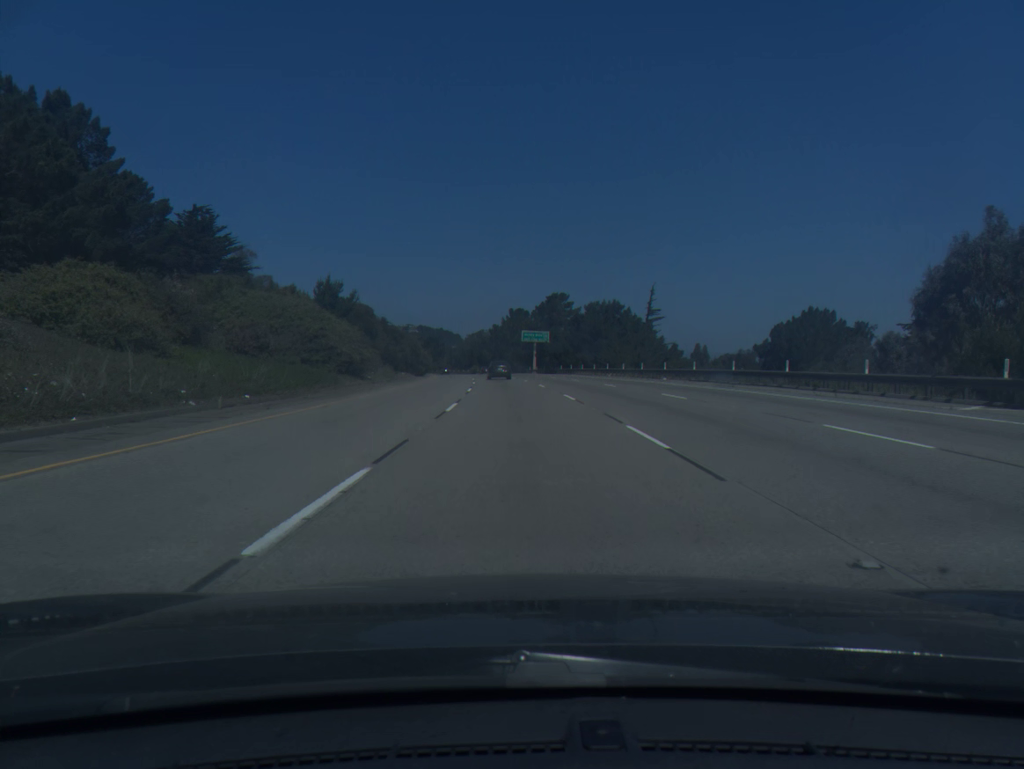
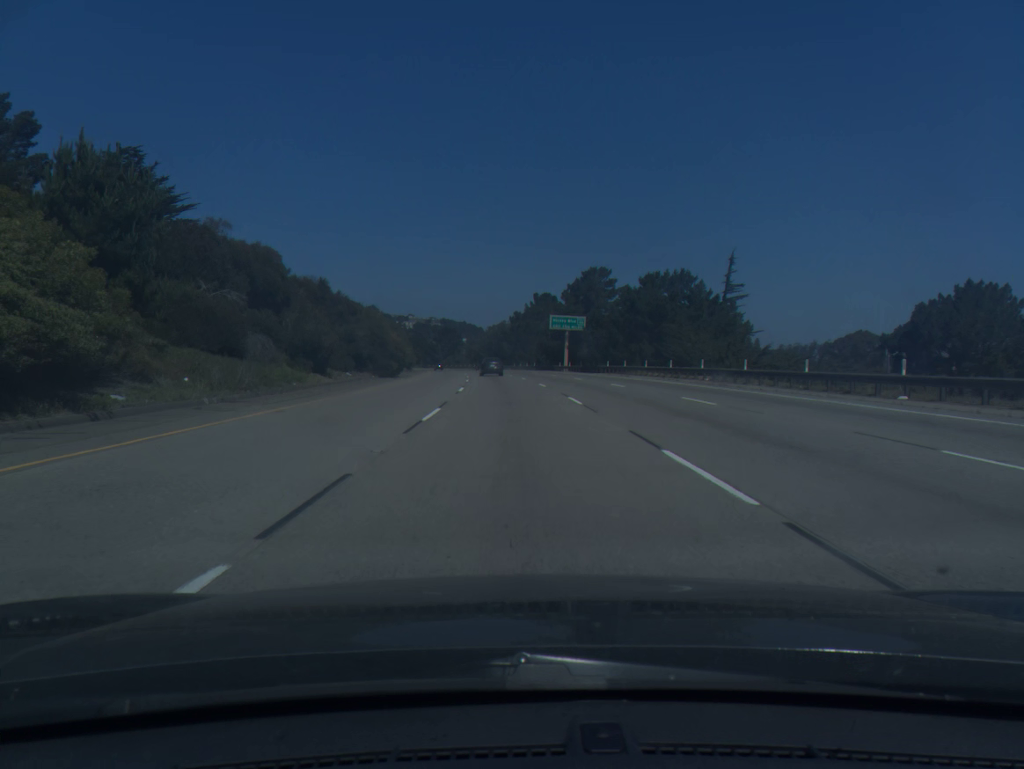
(-0.4, +33.4) m; -2°
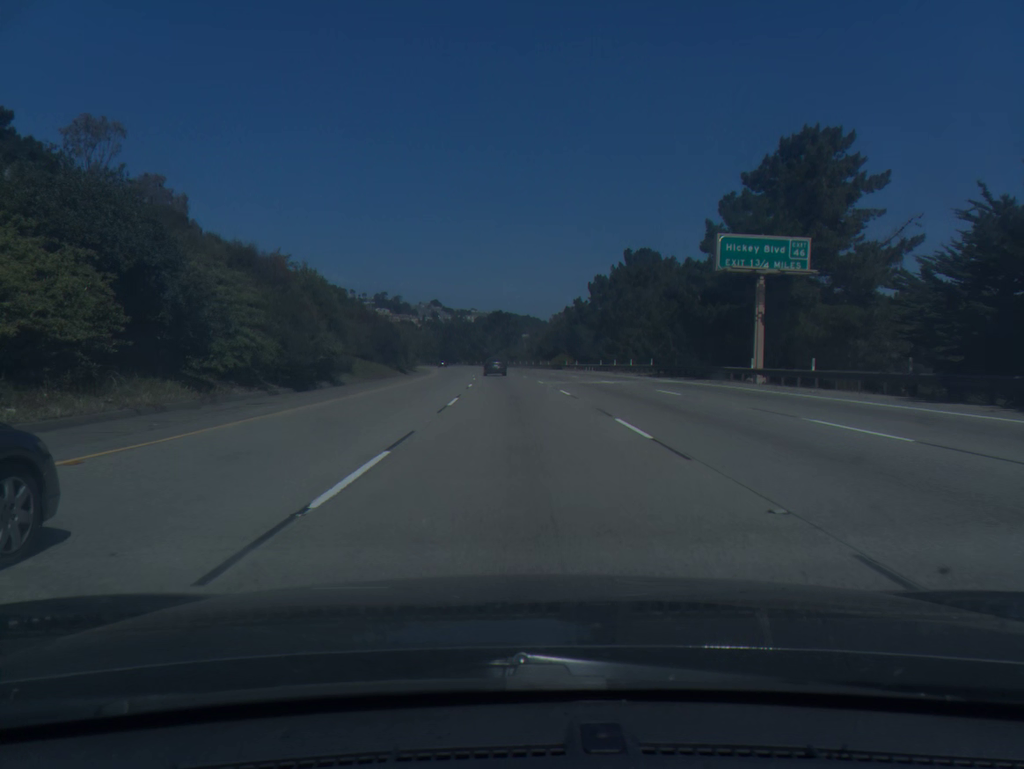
(-2.6, +67.5) m; -5°
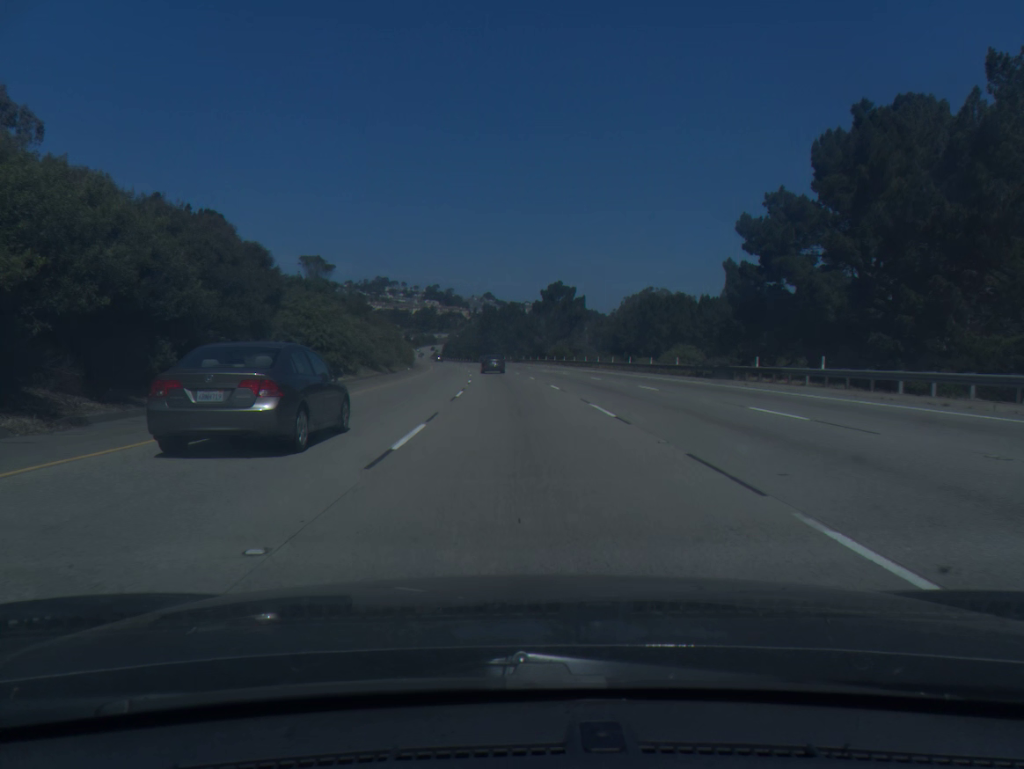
(-2.4, +68.6) m; -4°
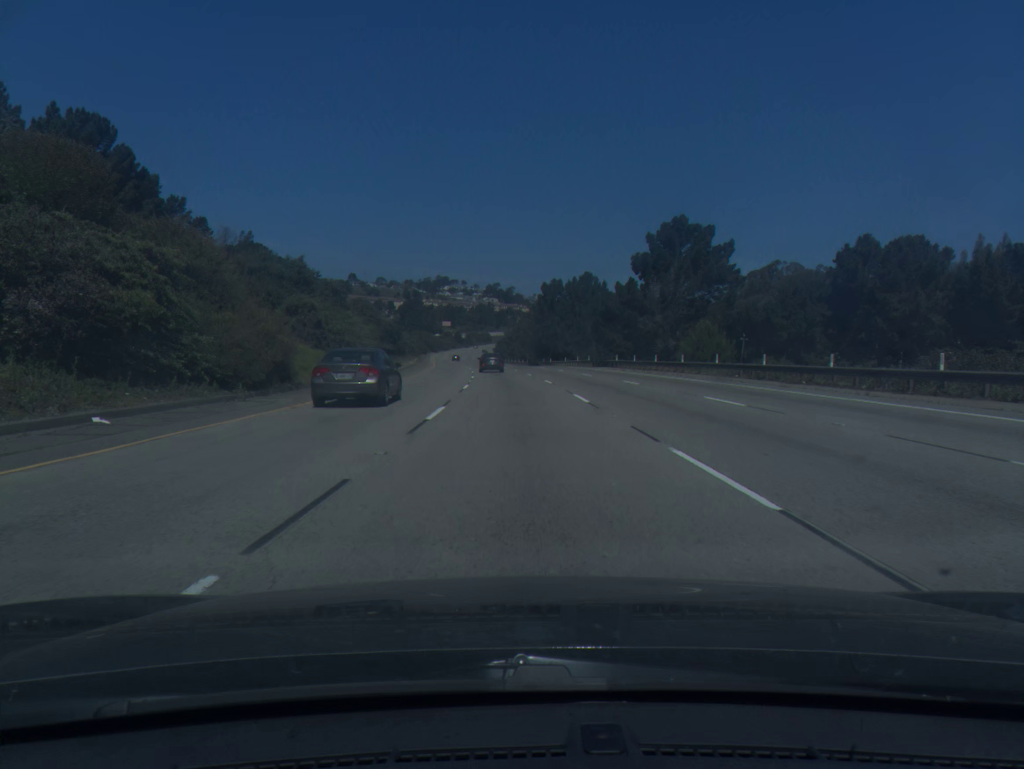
(-2.5, +68.3) m; -4°
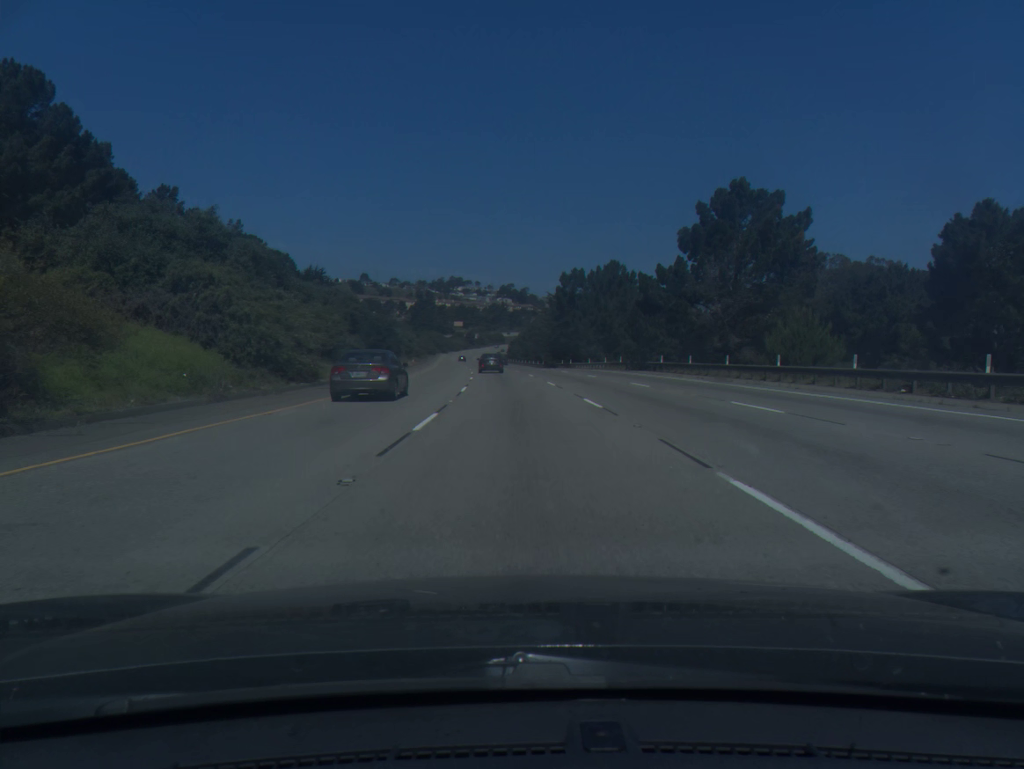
(-0.1, +17.0) m; -1°
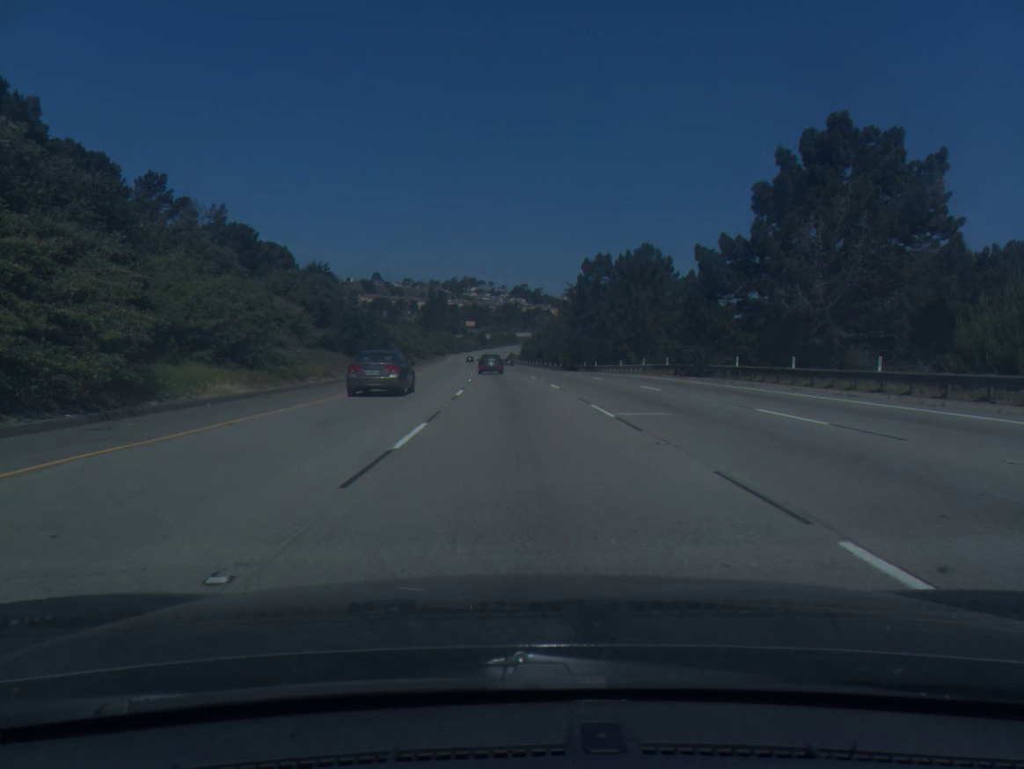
(-0.2, +17.0) m; -1°
